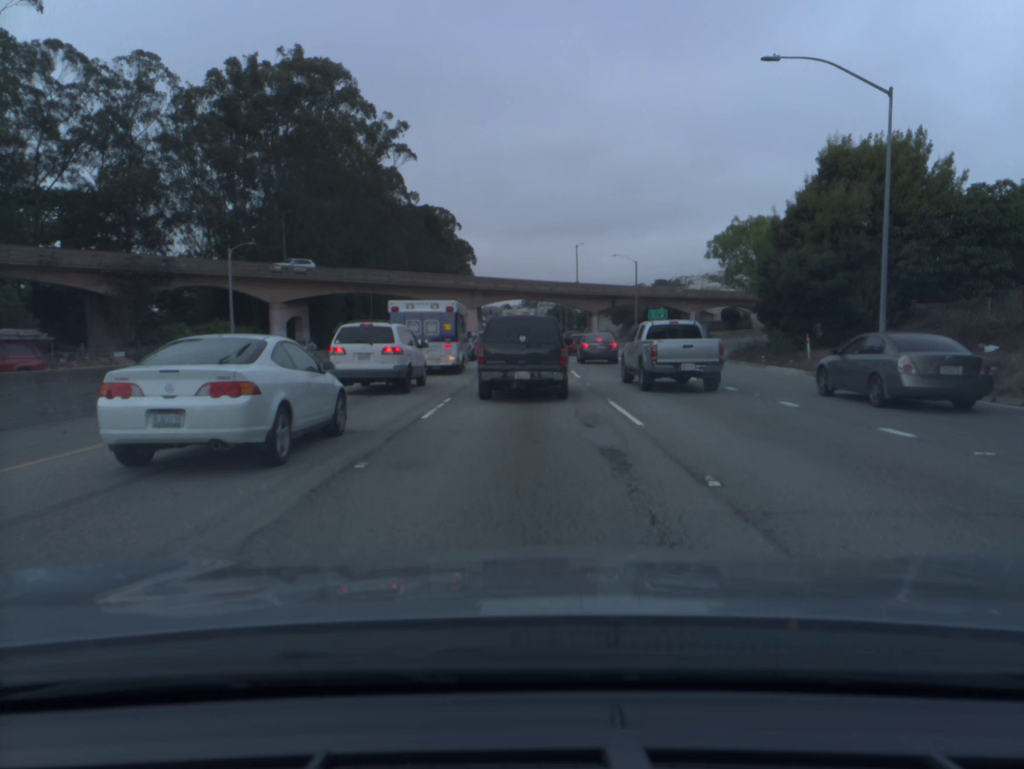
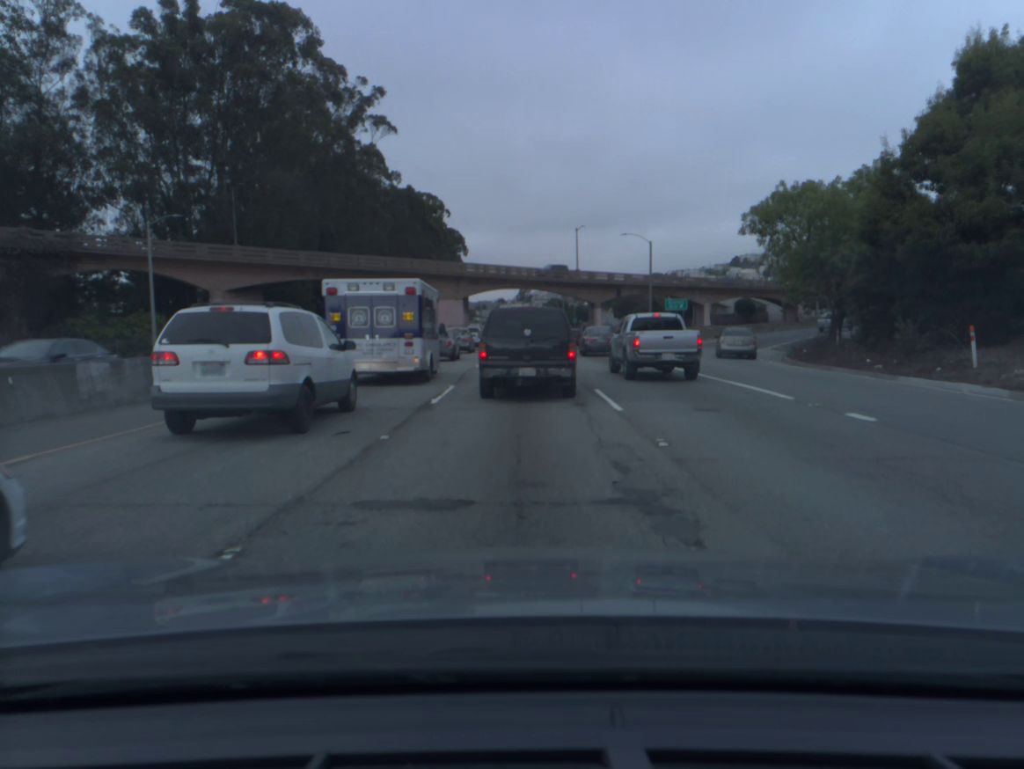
(0.0, +12.7) m; 0°
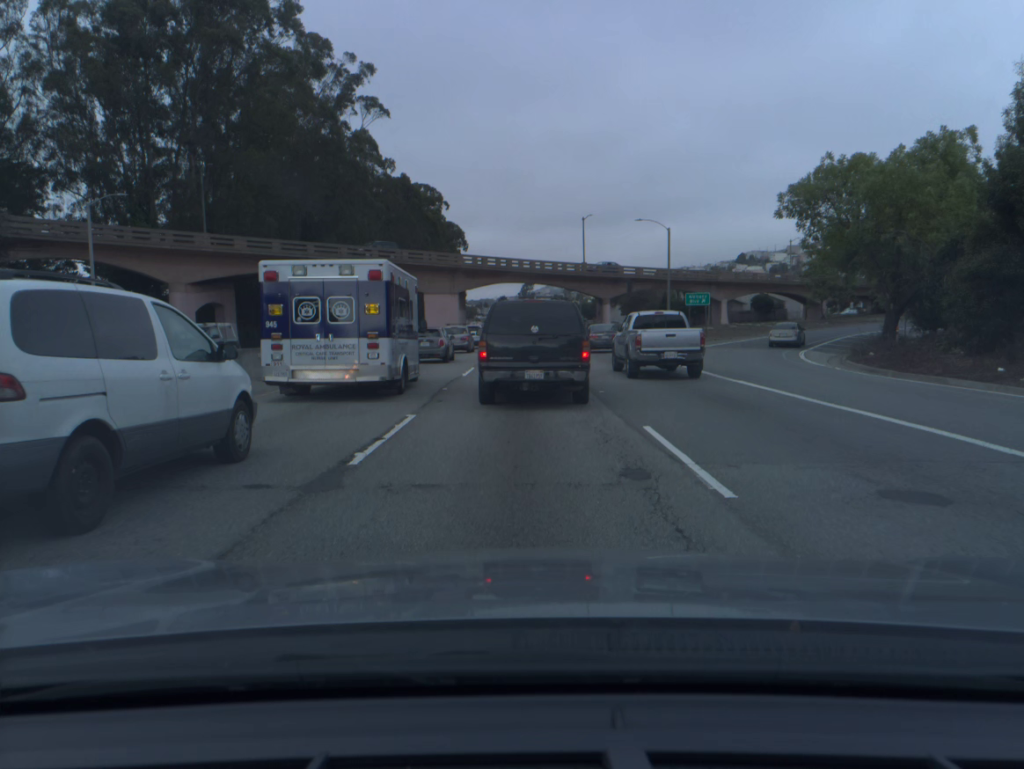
(0.0, +7.1) m; 0°
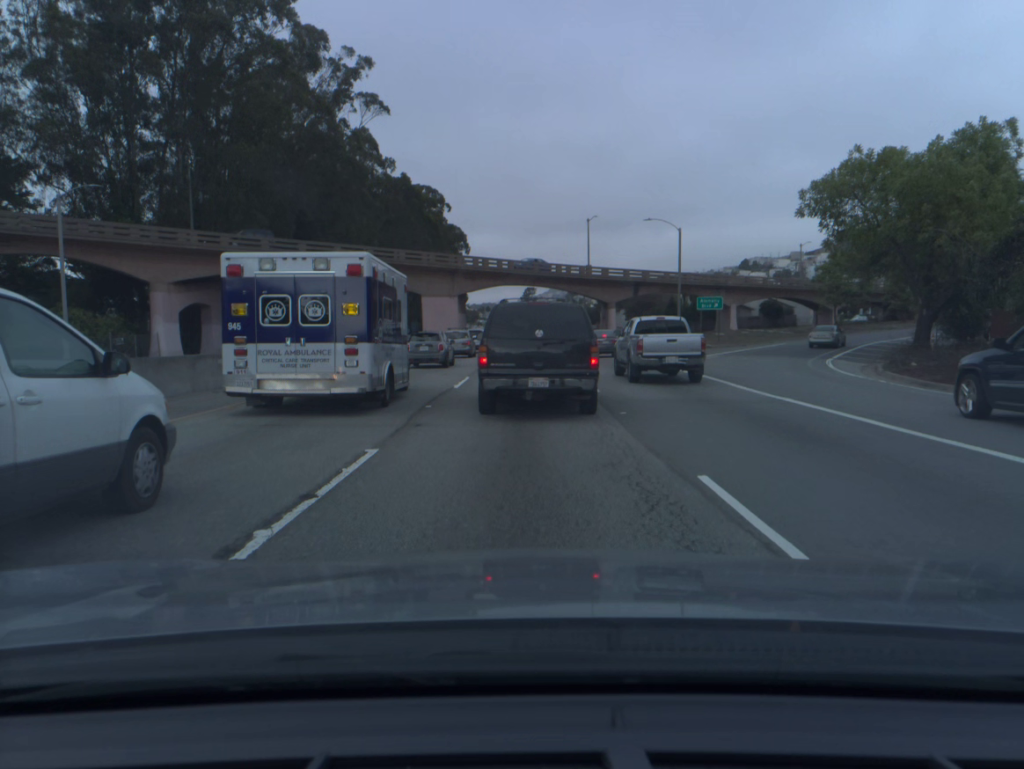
(0.0, +3.3) m; 0°
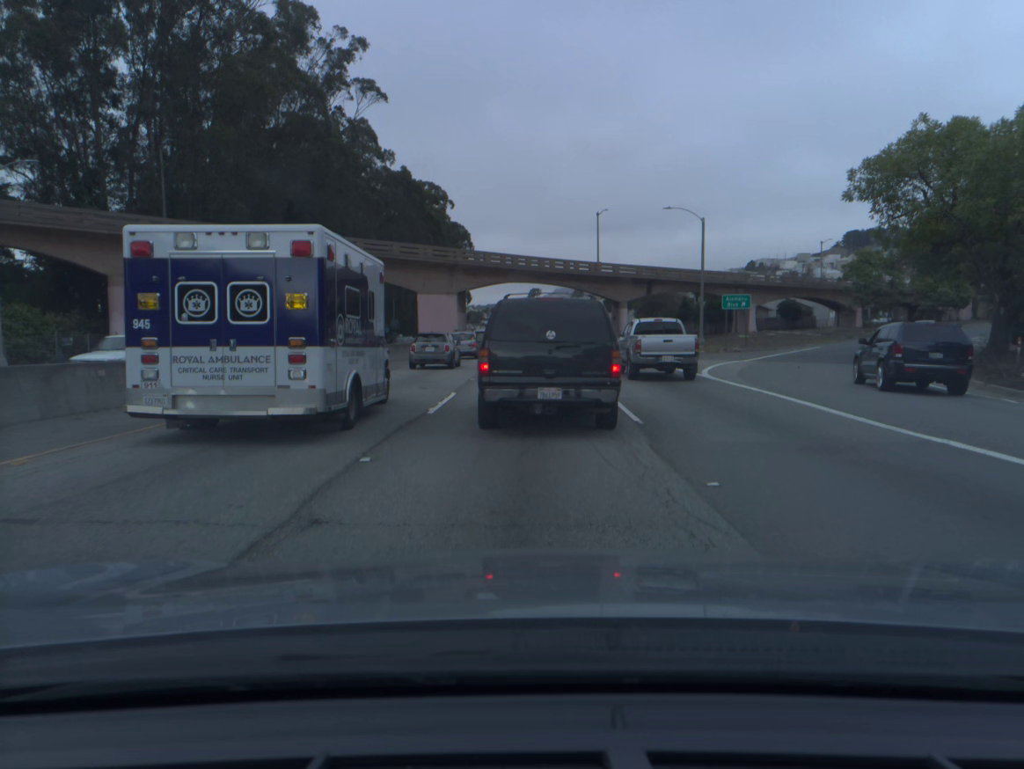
(0.0, +6.0) m; 0°
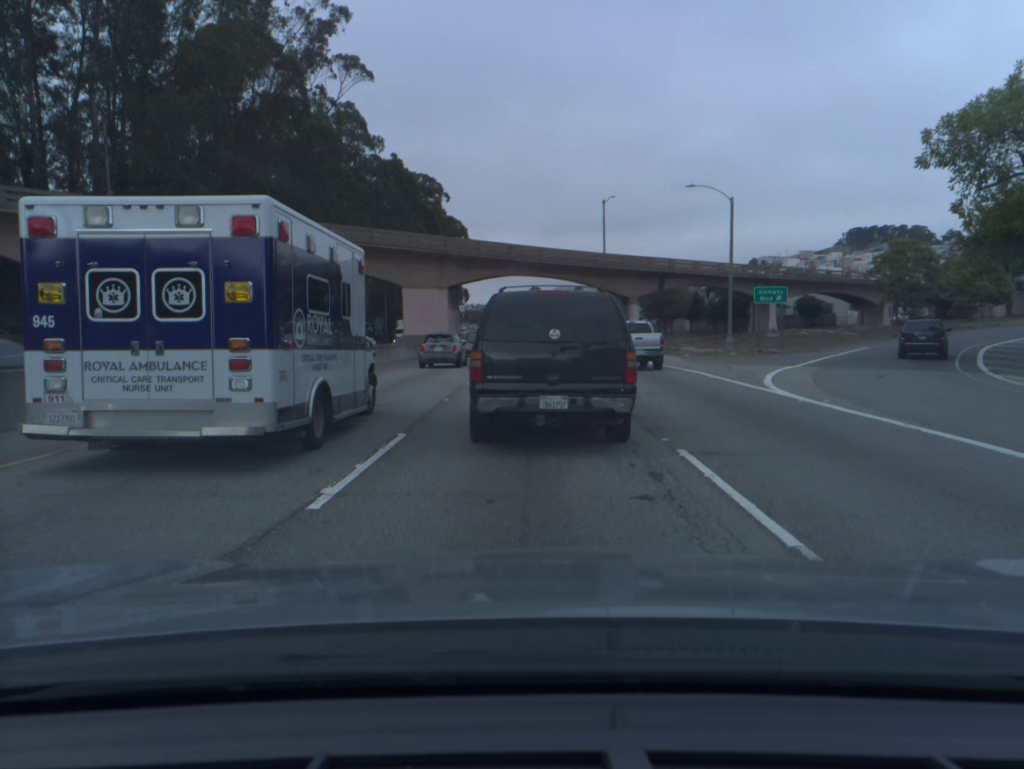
(0.0, +7.3) m; 0°
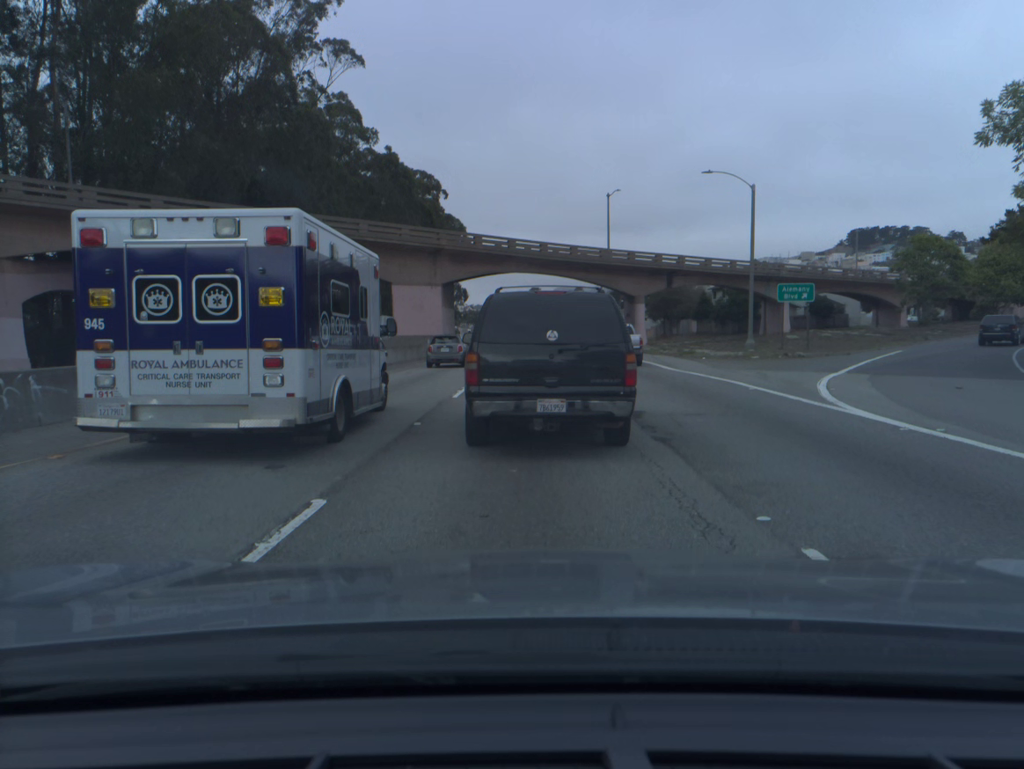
(0.0, +4.2) m; 0°
